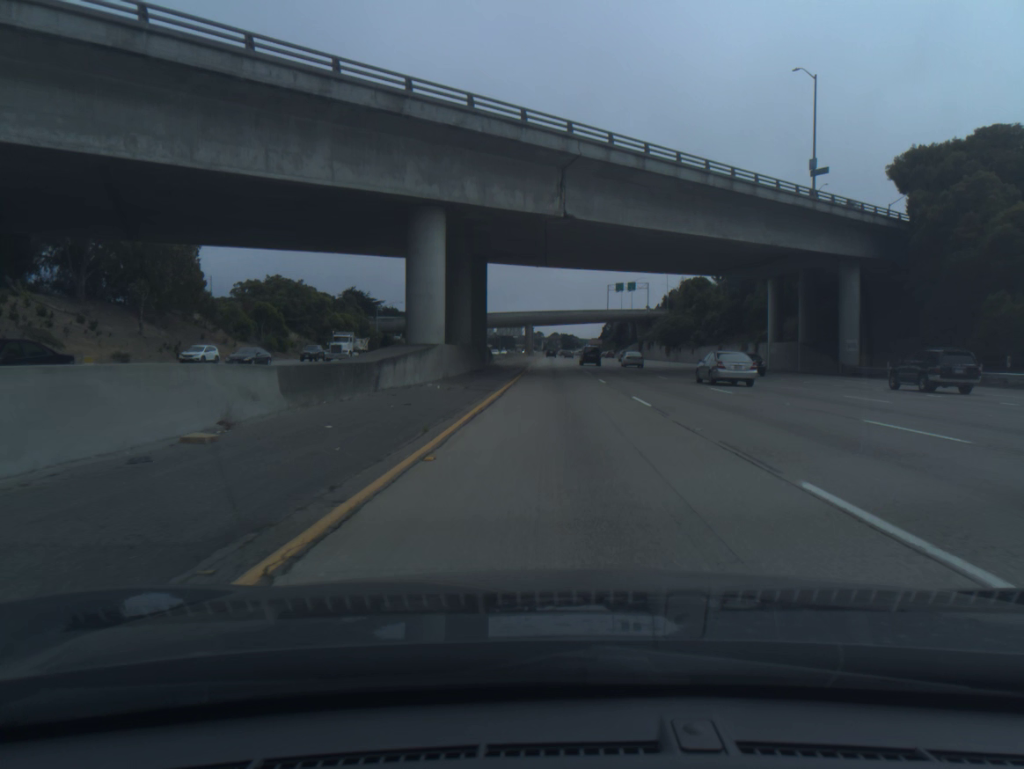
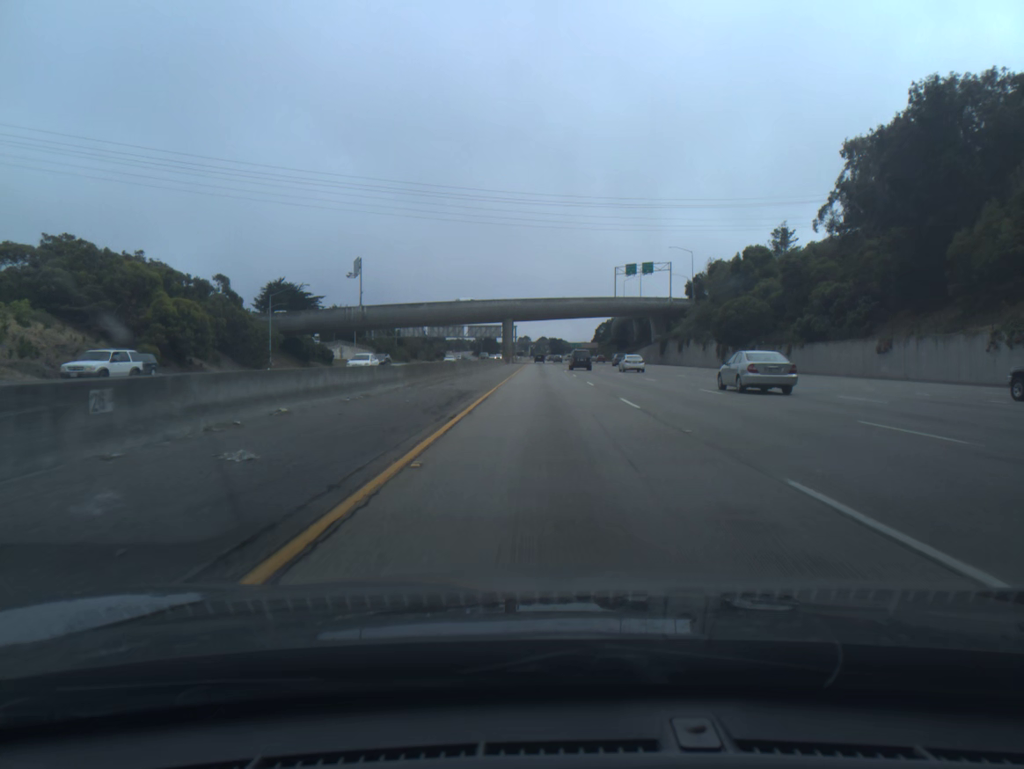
(+0.5, +58.7) m; +1°
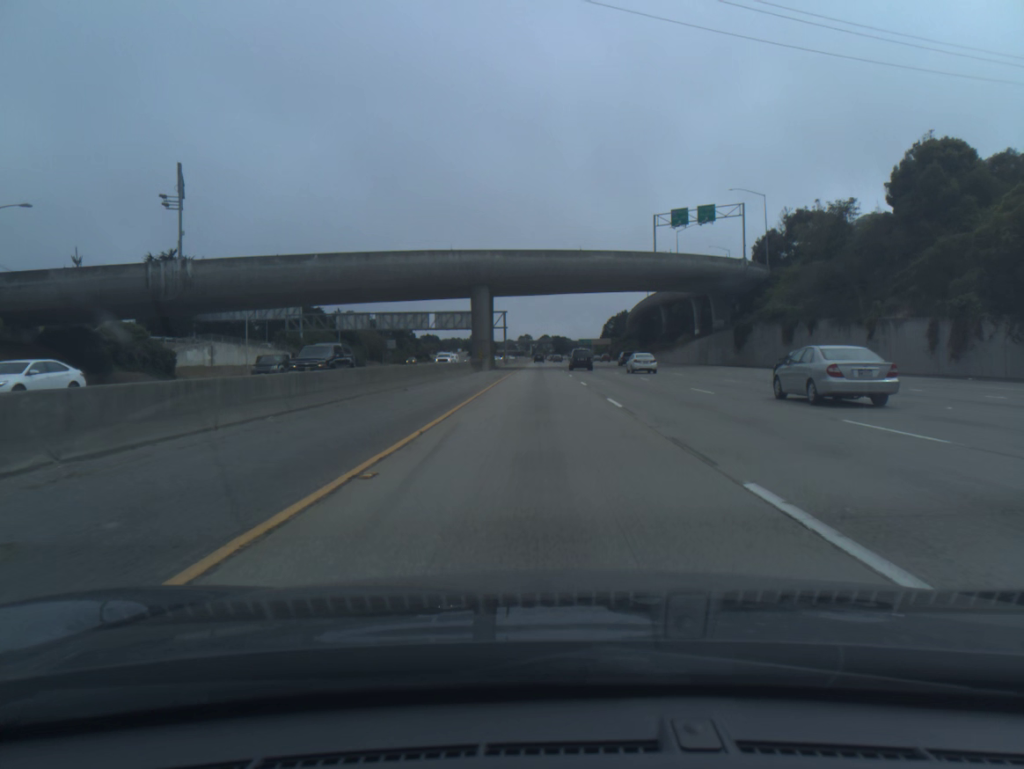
(+0.1, +58.7) m; 0°
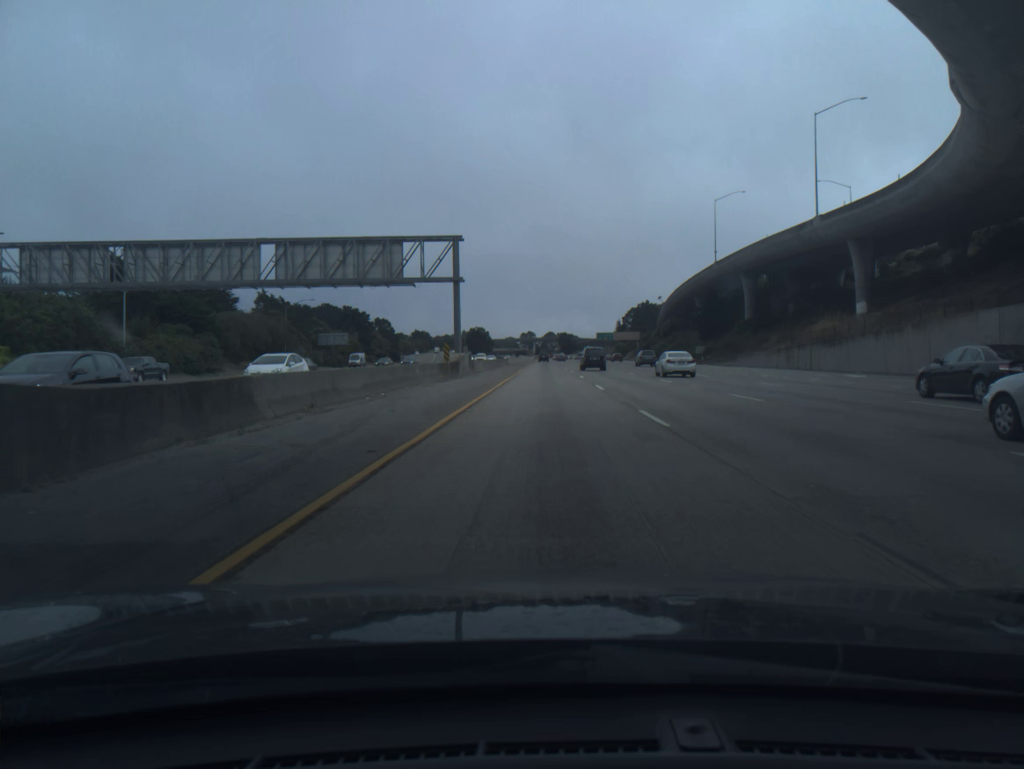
(-0.4, +78.4) m; 0°
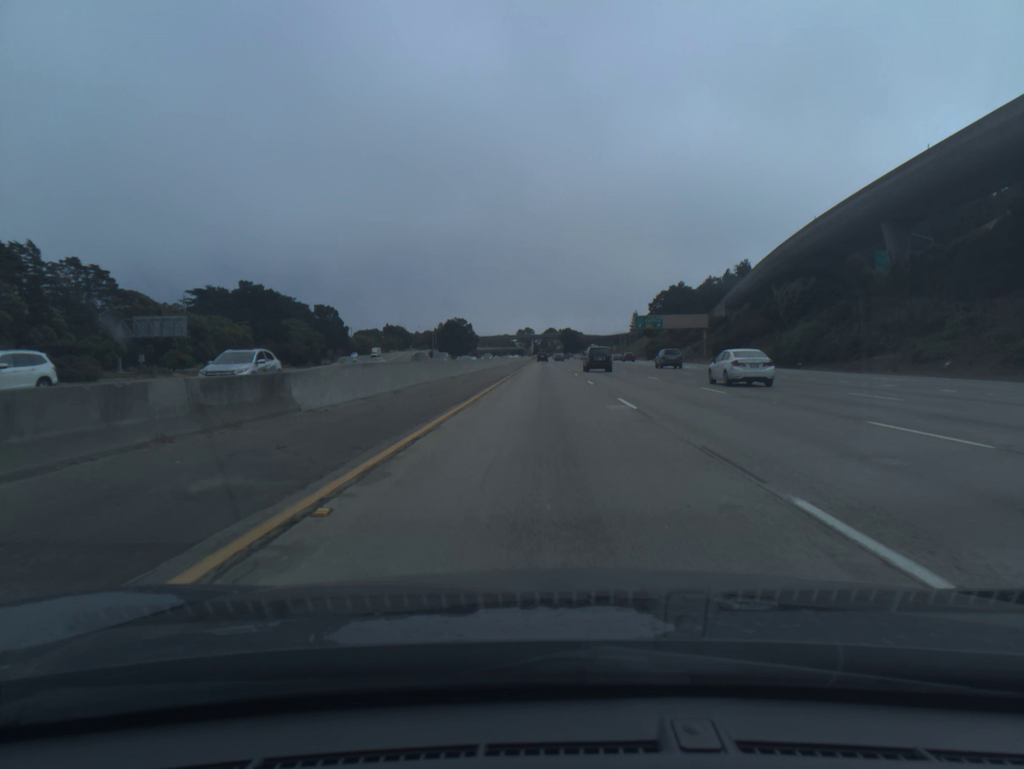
(+0.2, +97.9) m; 0°
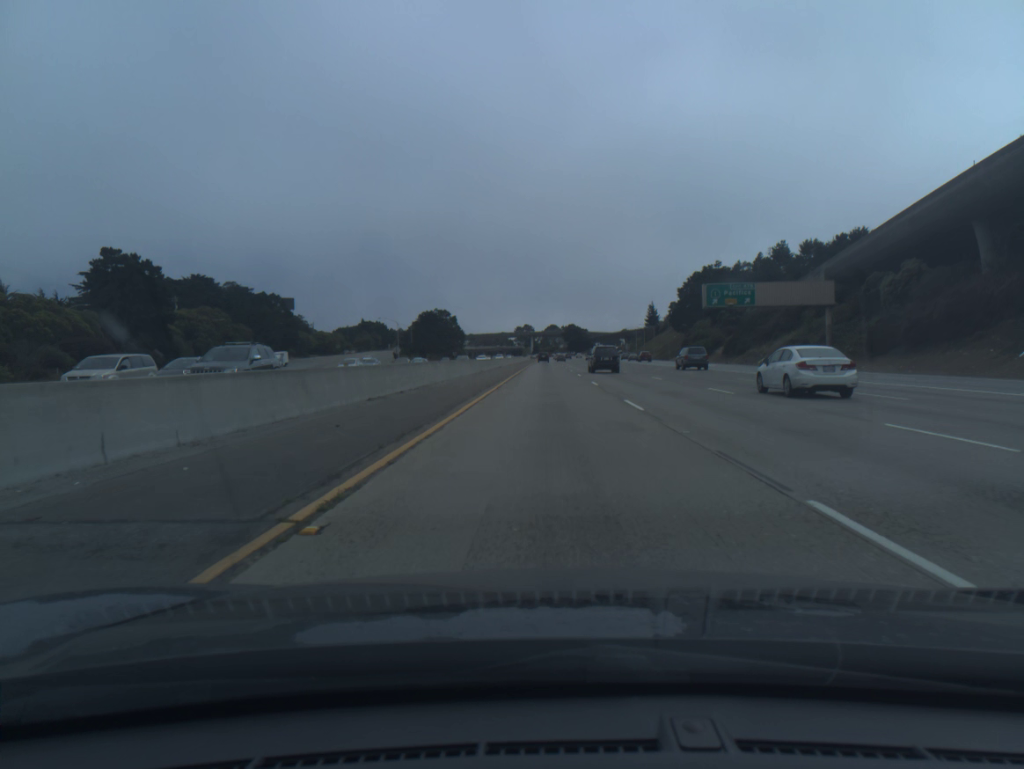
(0.0, +58.7) m; 0°
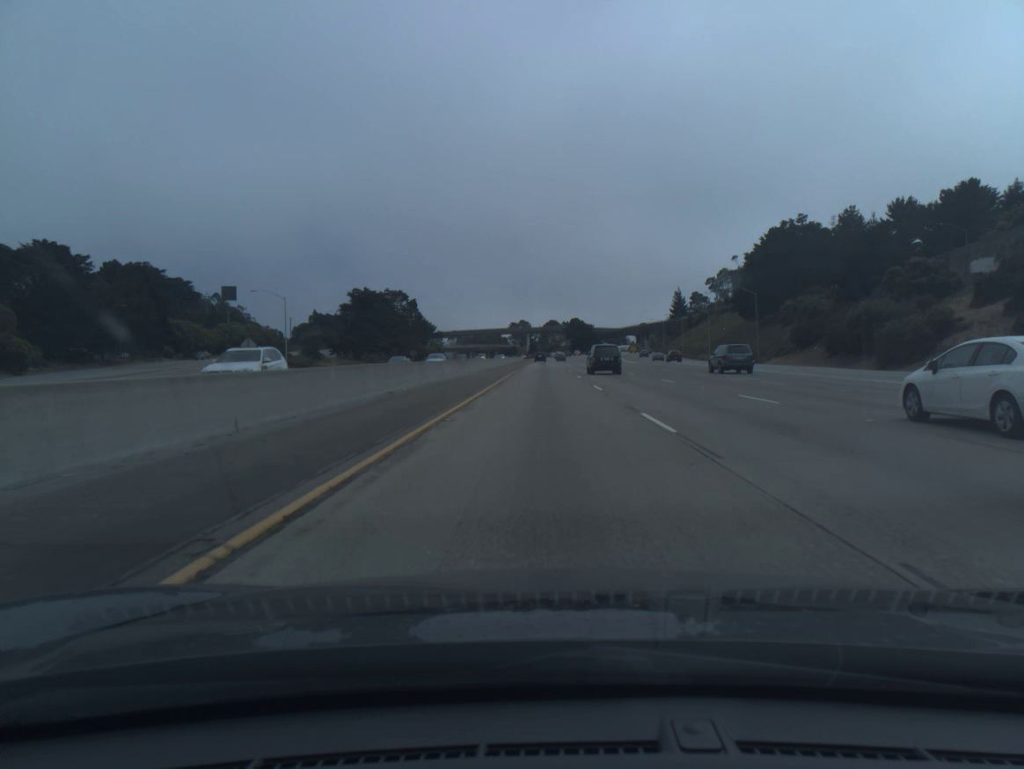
(+0.2, +78.5) m; 0°
